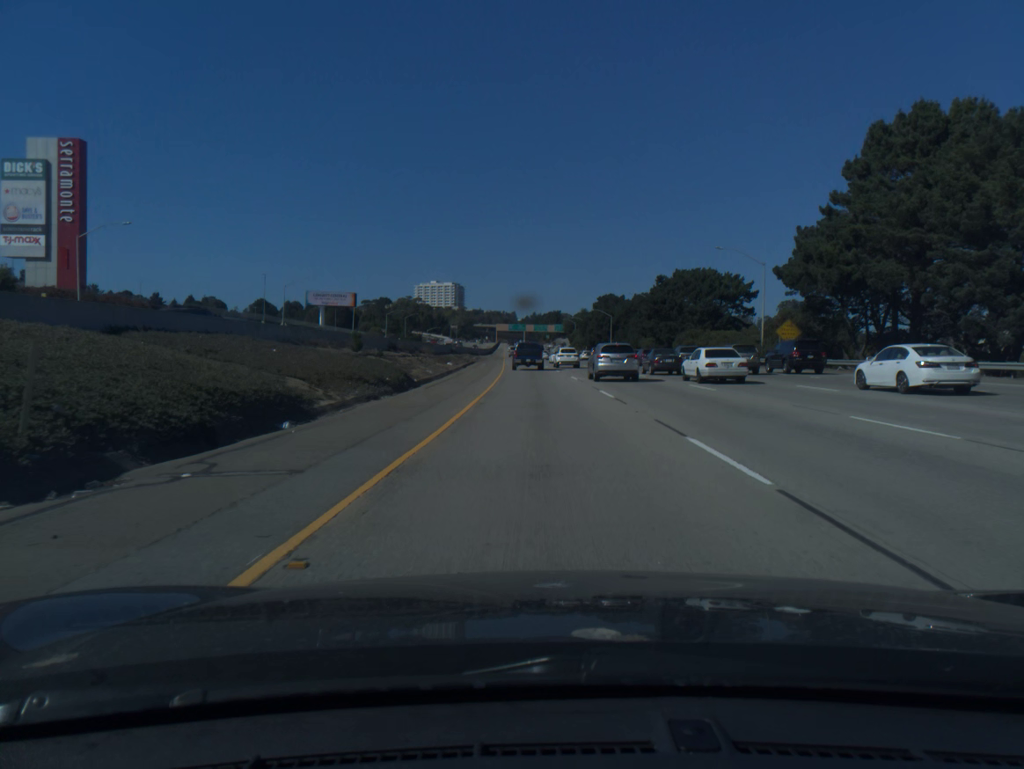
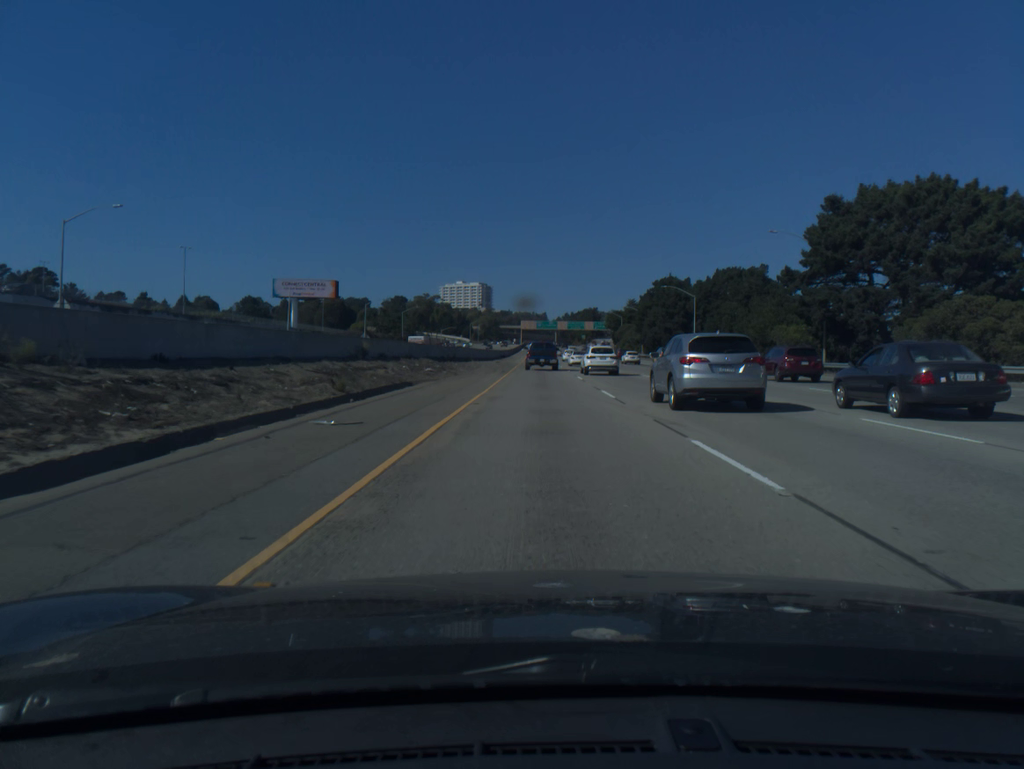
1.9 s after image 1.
(-1.2, +59.0) m; -2°
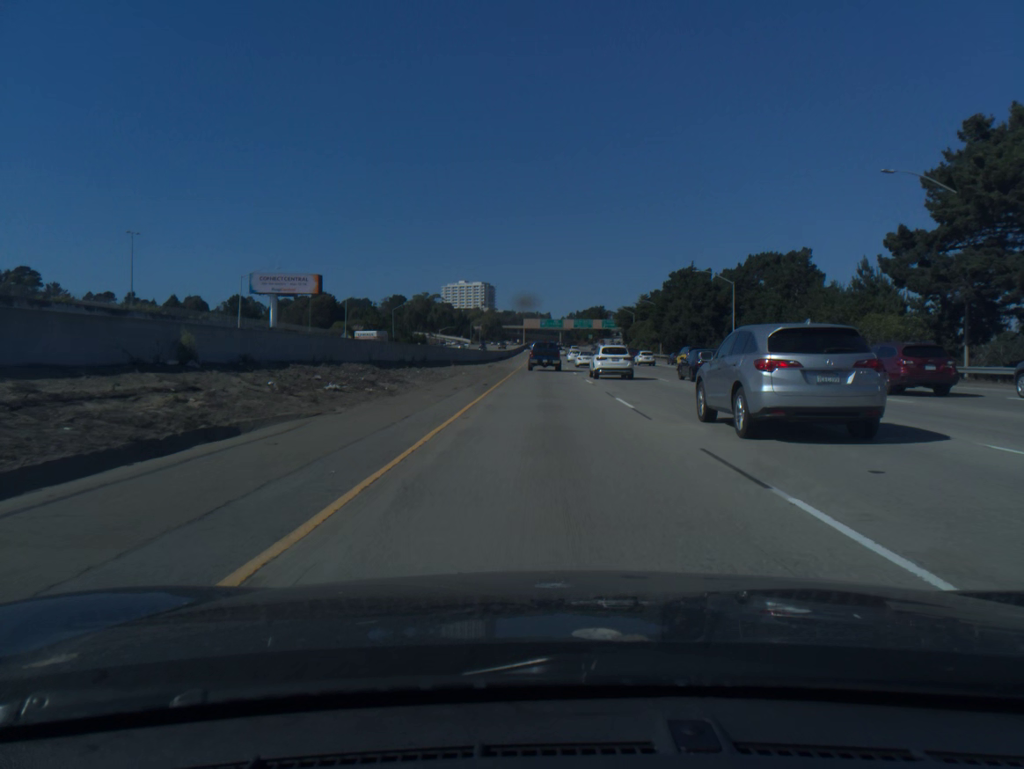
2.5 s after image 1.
(-0.1, +18.4) m; 0°
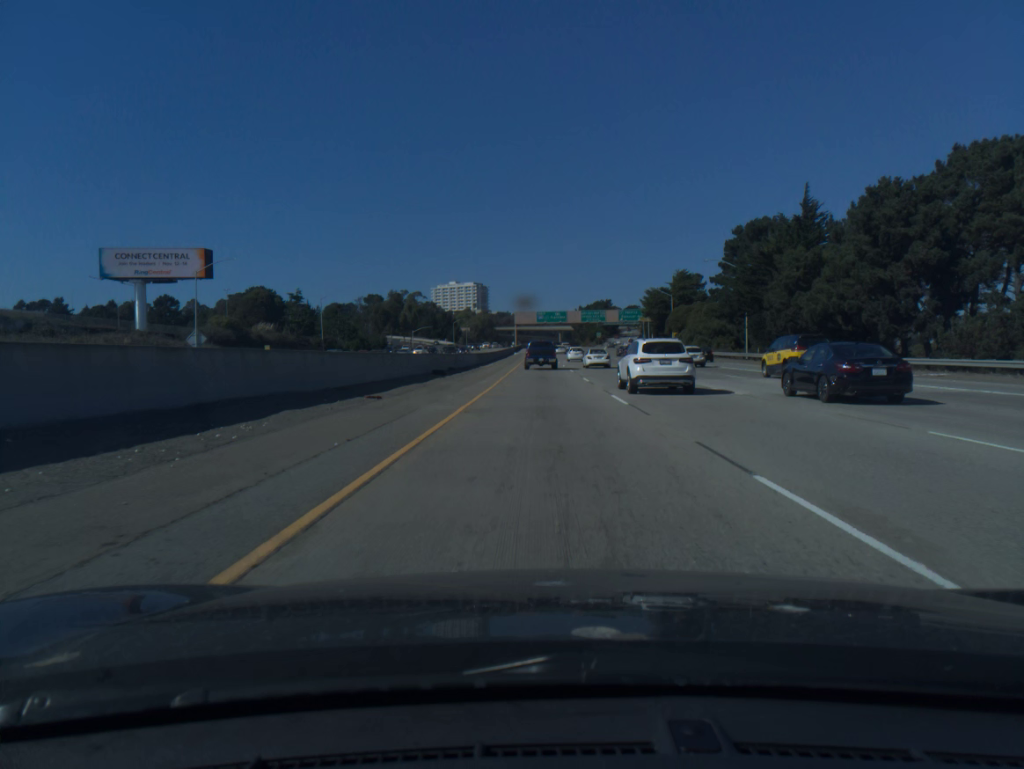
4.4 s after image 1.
(0.0, +57.2) m; 0°
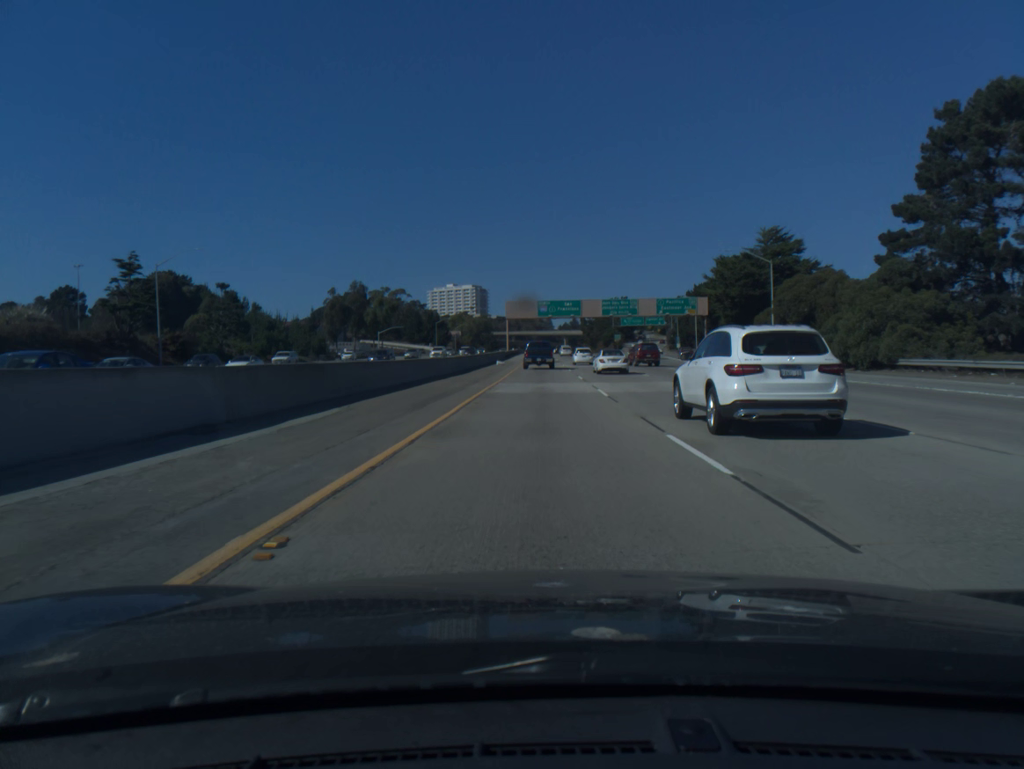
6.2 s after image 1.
(0.0, +54.6) m; 0°
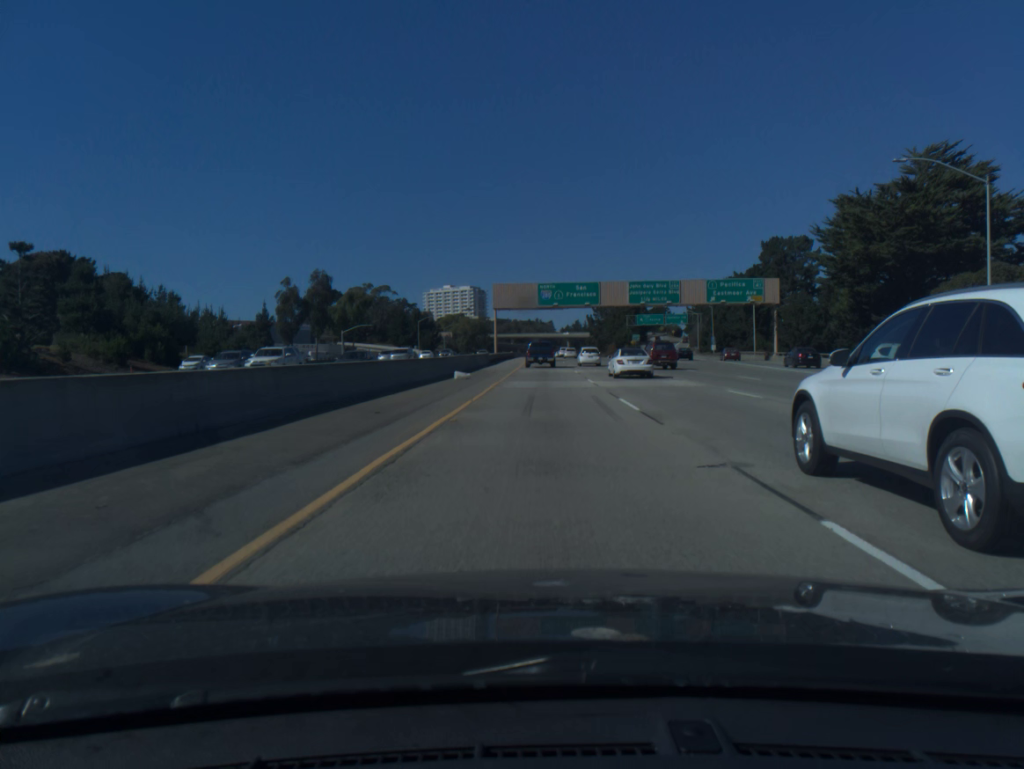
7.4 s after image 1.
(-0.1, +35.1) m; 0°
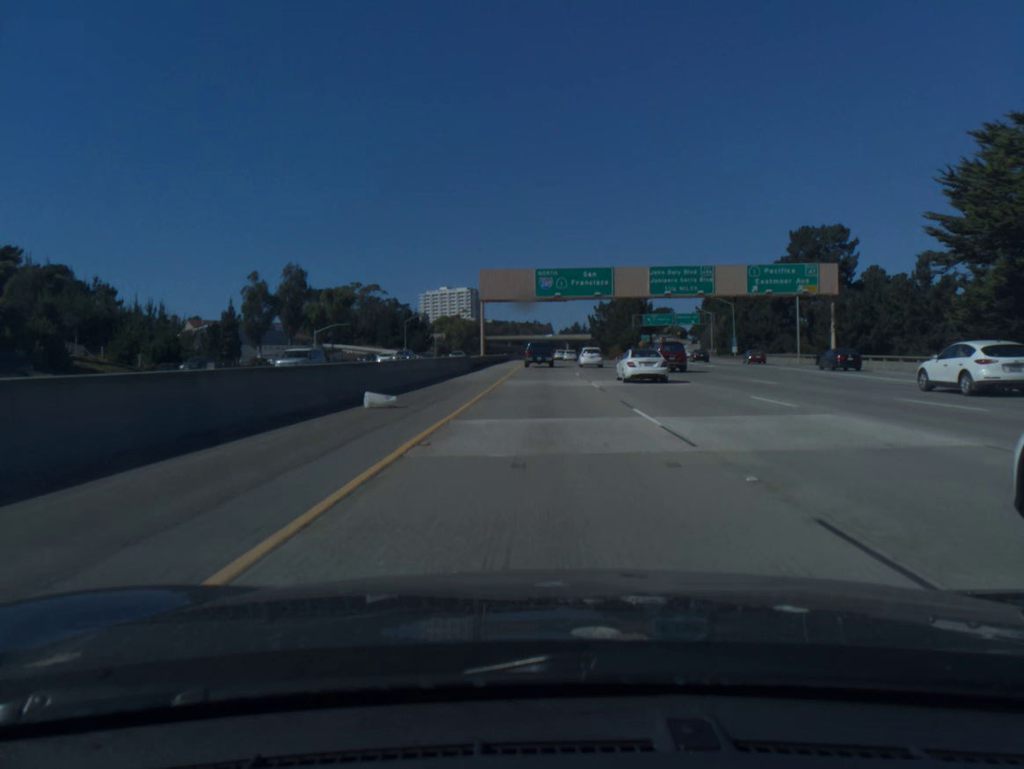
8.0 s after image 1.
(0.0, +17.5) m; 0°
